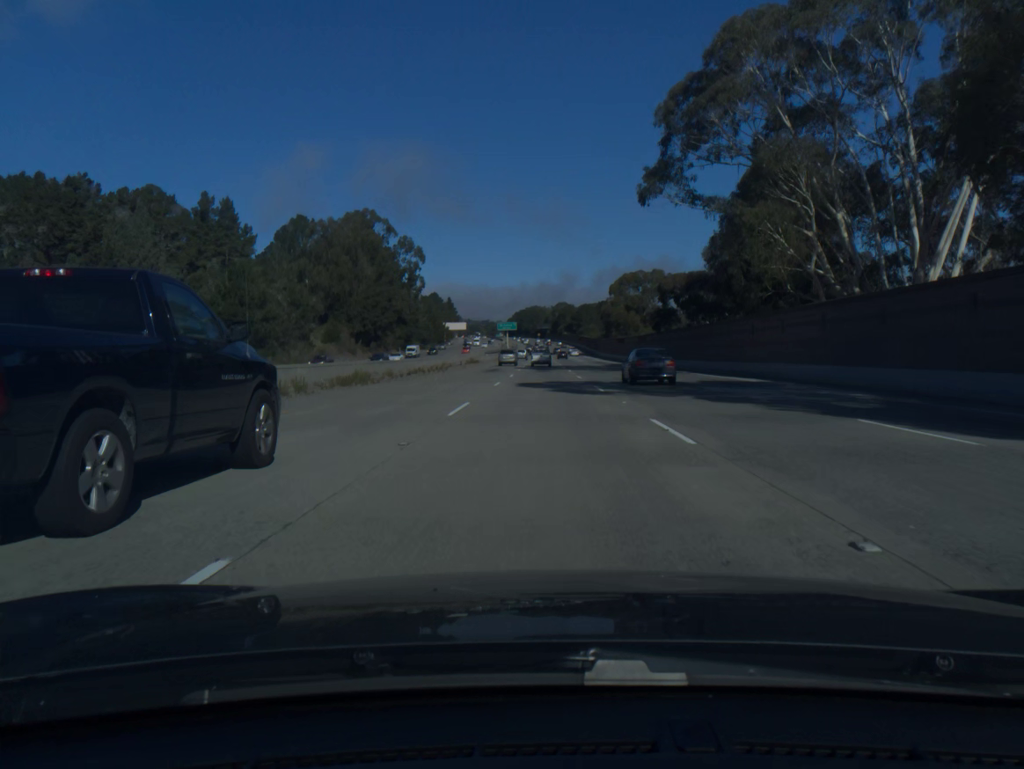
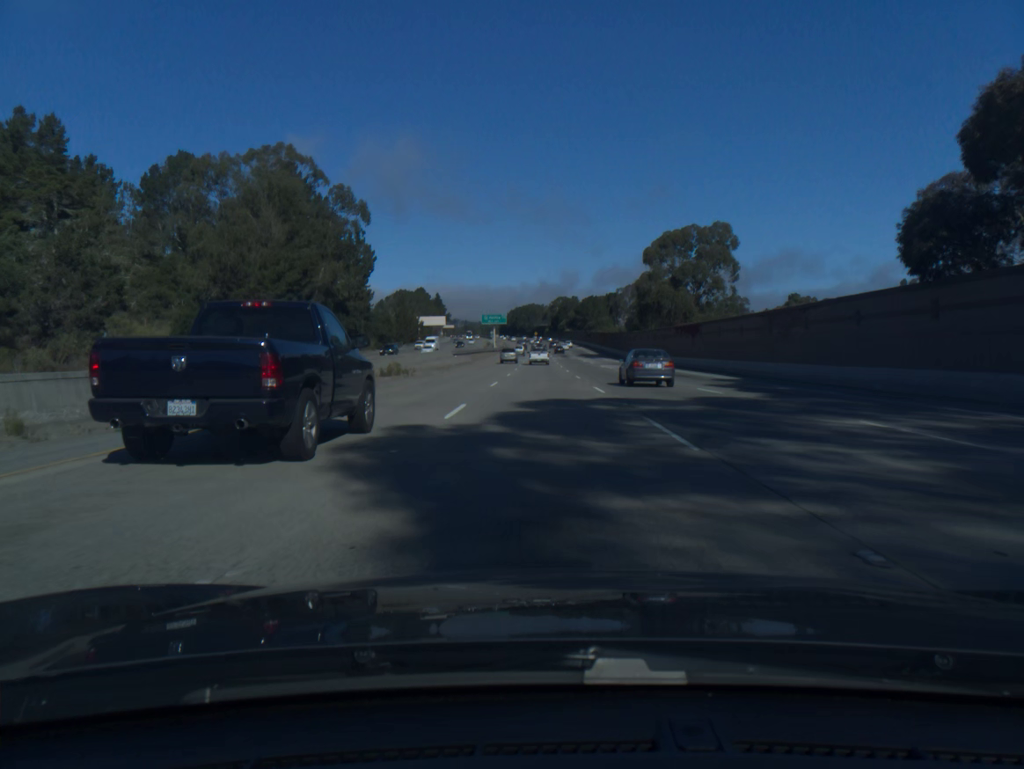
(+0.1, +59.0) m; 0°
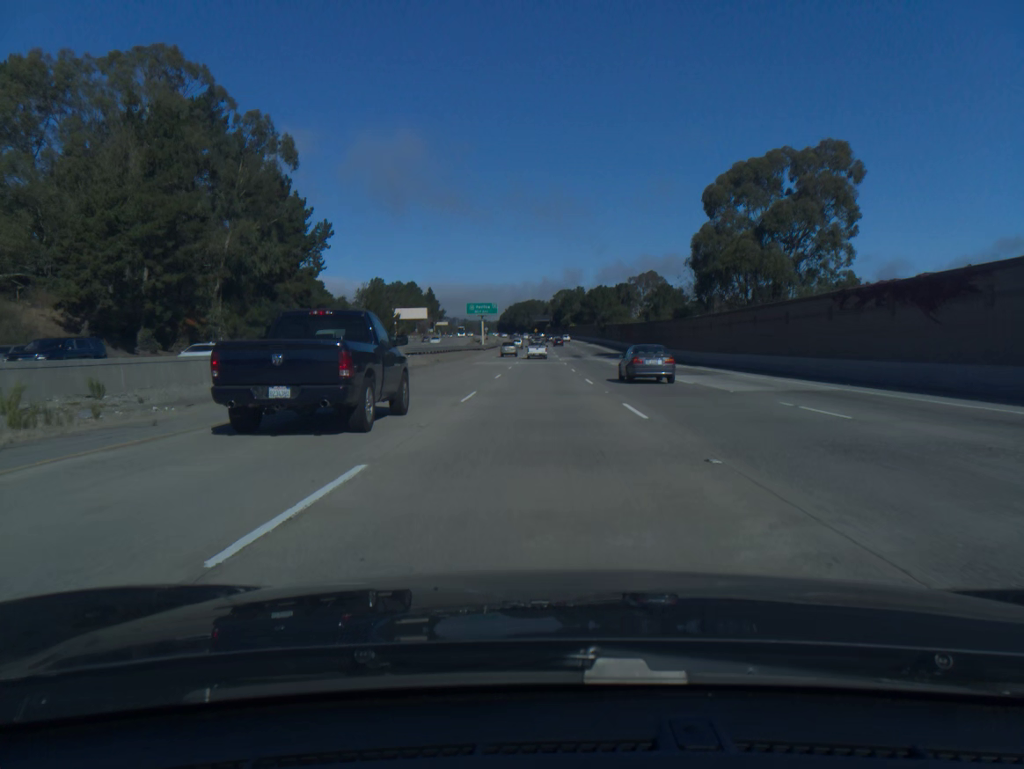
(0.0, +39.5) m; 0°
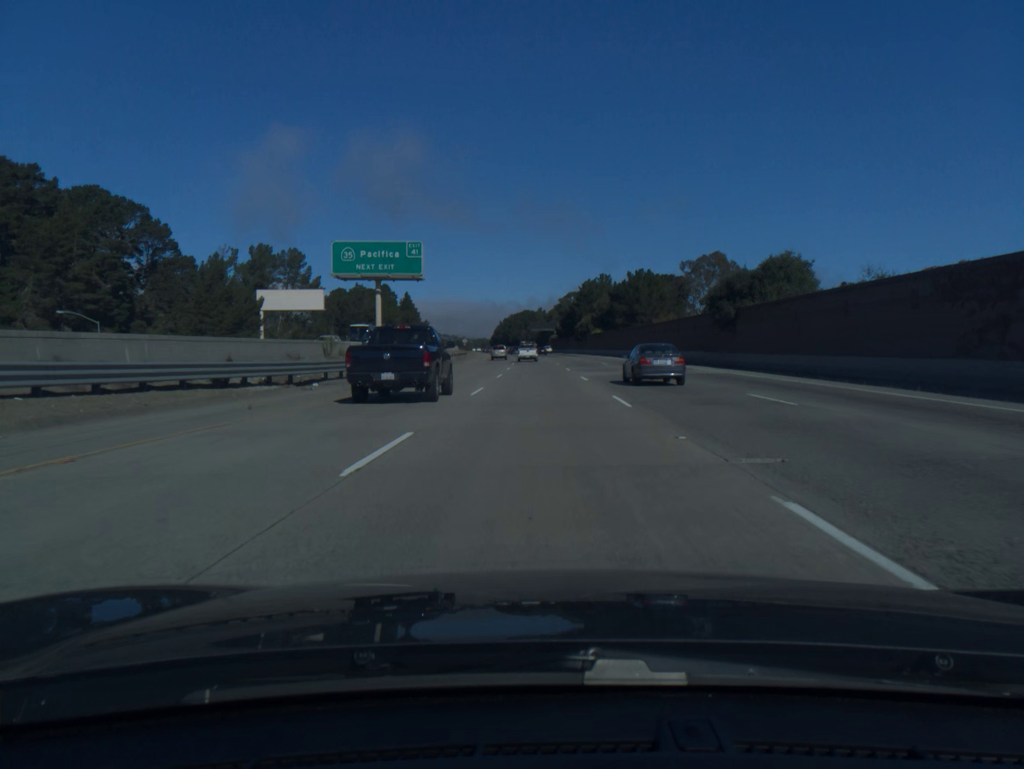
(0.0, +99.2) m; 0°
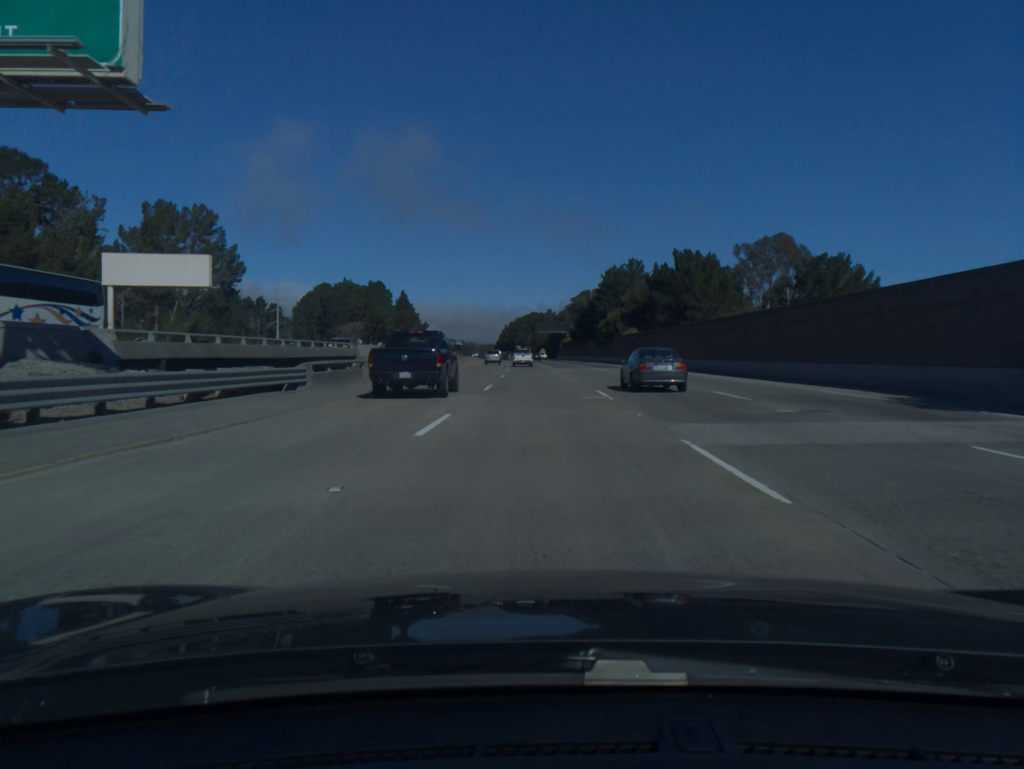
(-0.2, +39.6) m; 0°
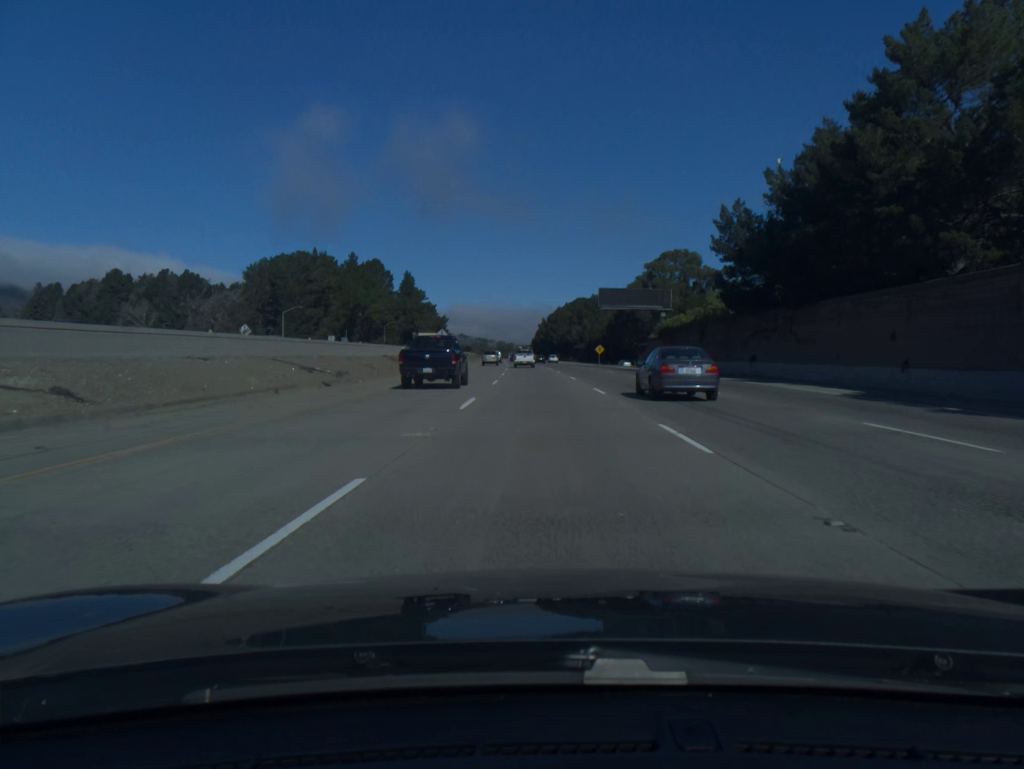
(-2.4, +98.8) m; -3°
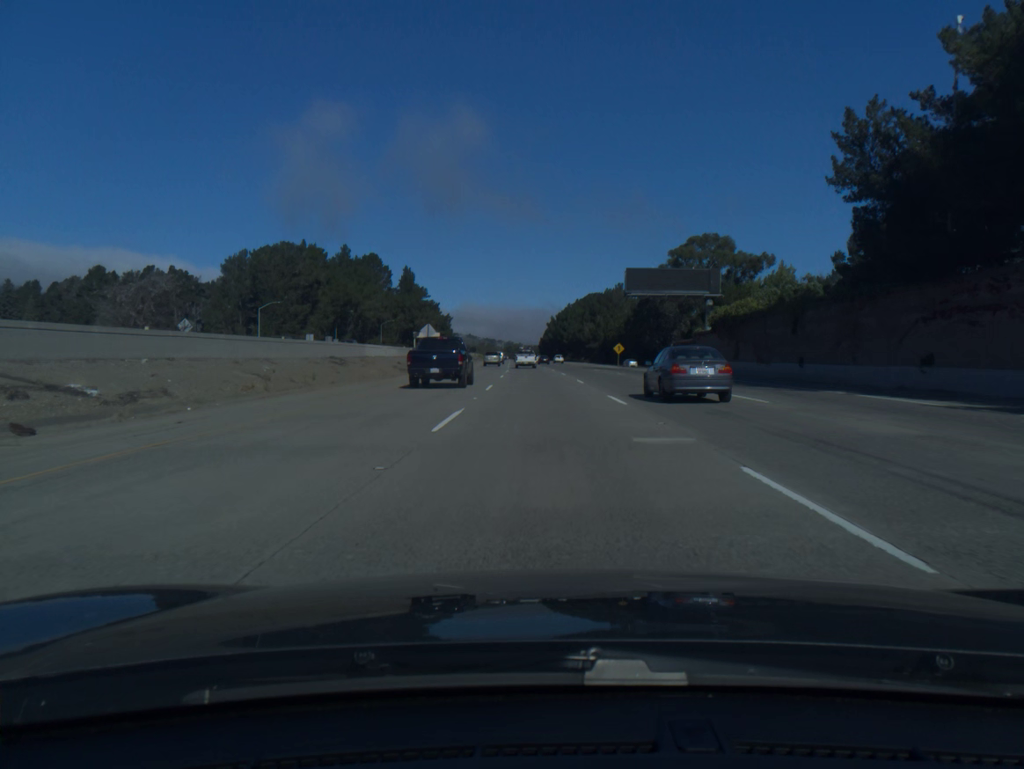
(-0.1, +19.7) m; -1°
